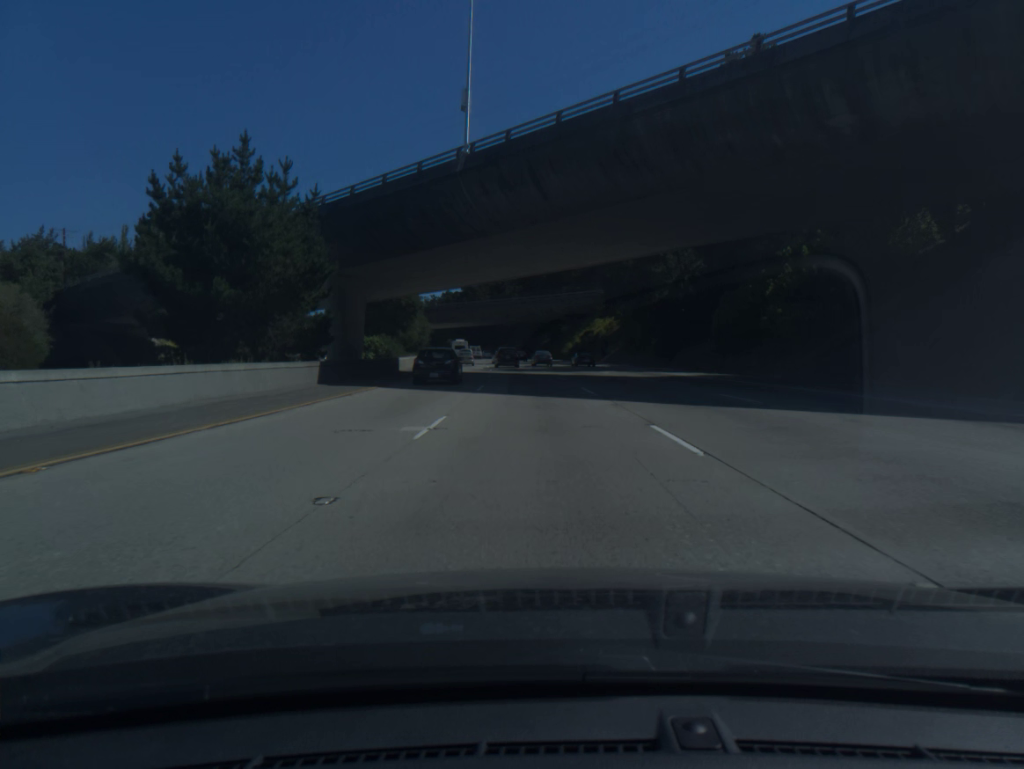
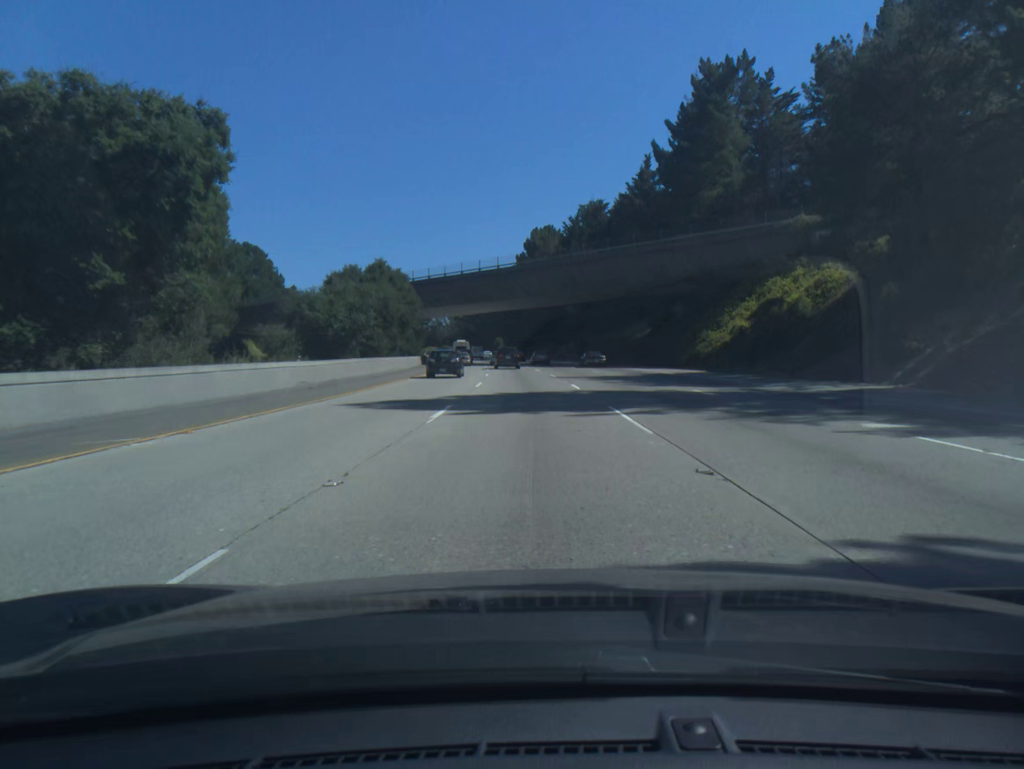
(-2.7, +69.6) m; -5°
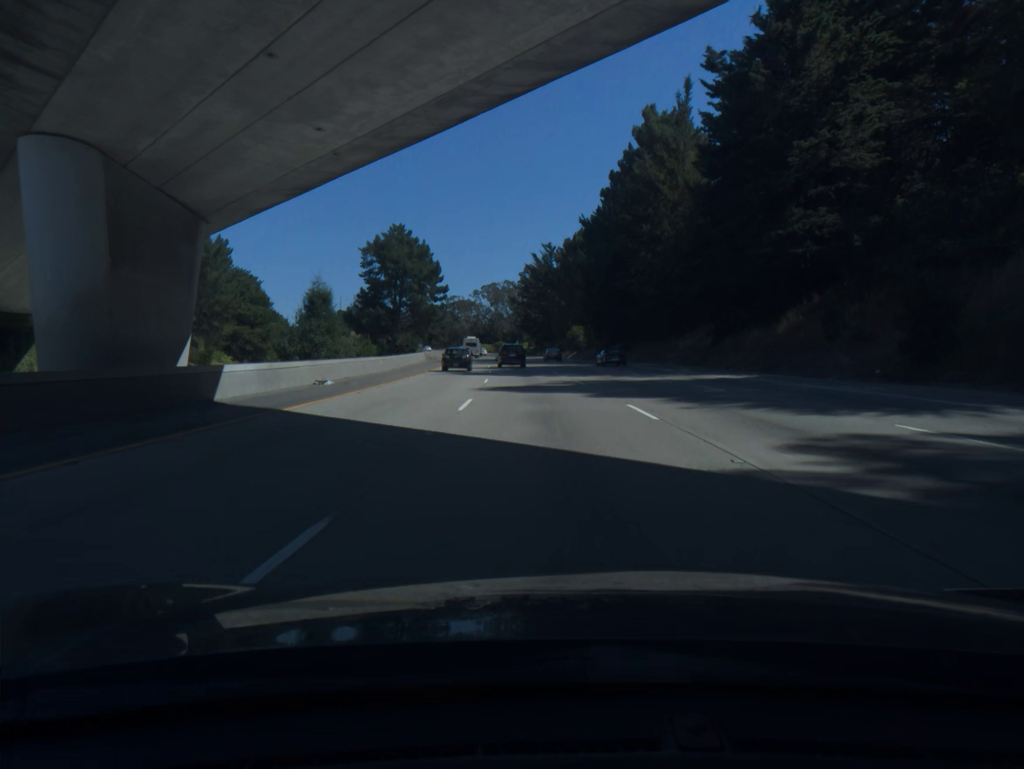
(-4.8, +85.8) m; -6°
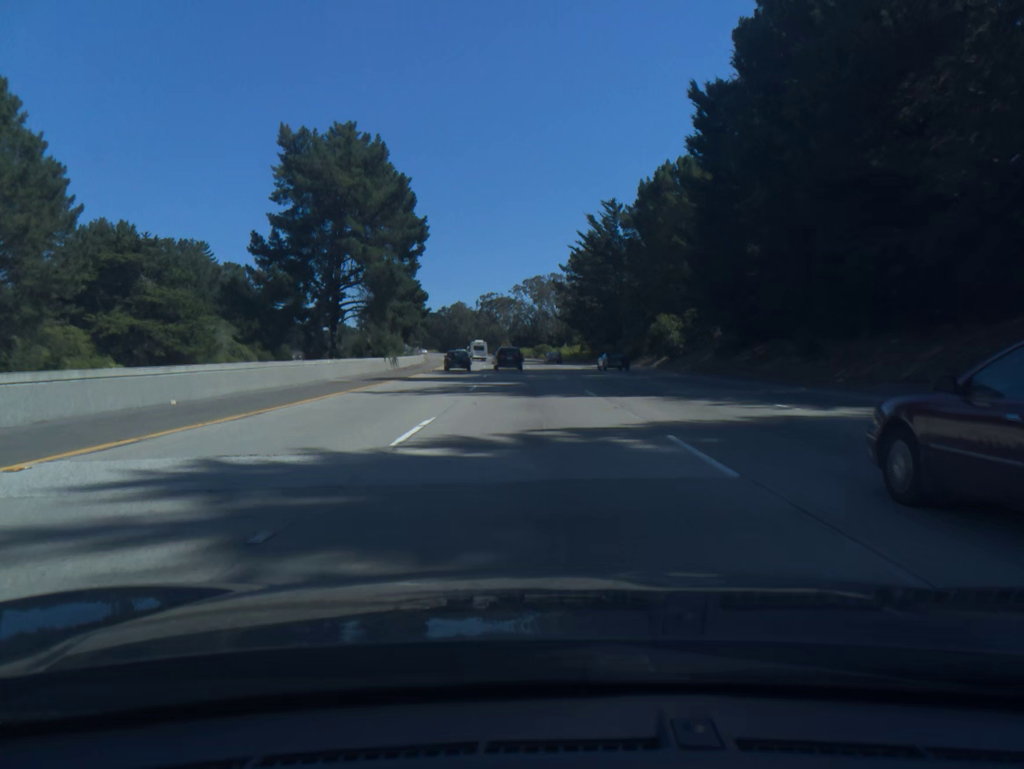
(-1.4, +50.0) m; -3°
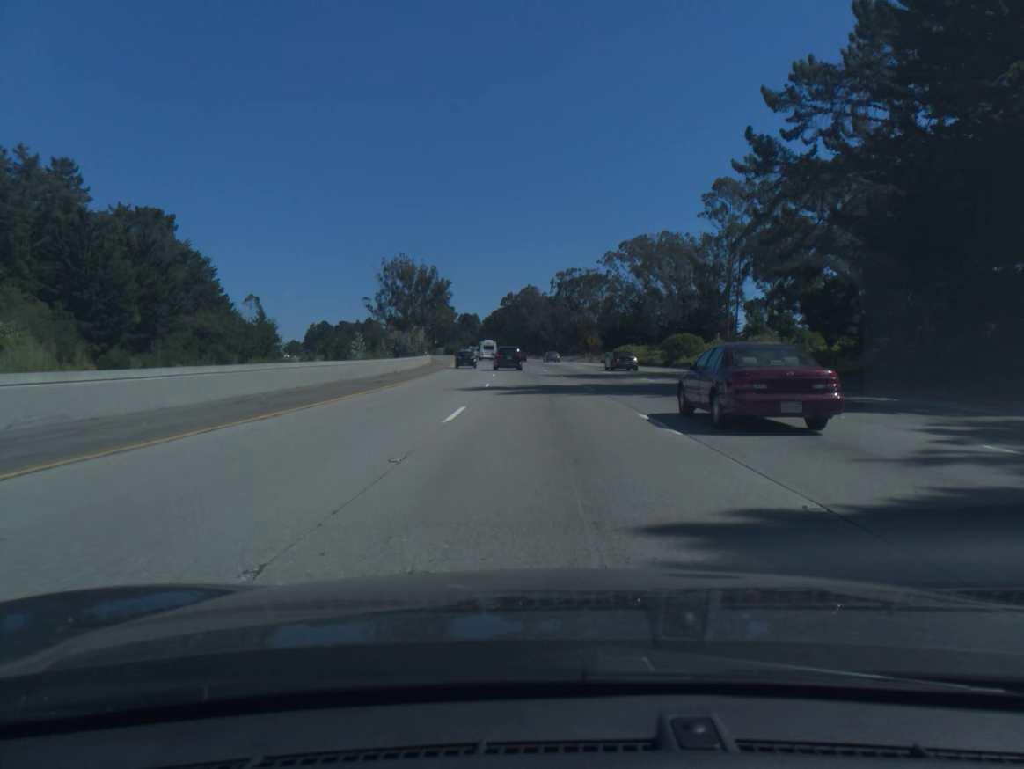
(-4.7, +83.2) m; -6°
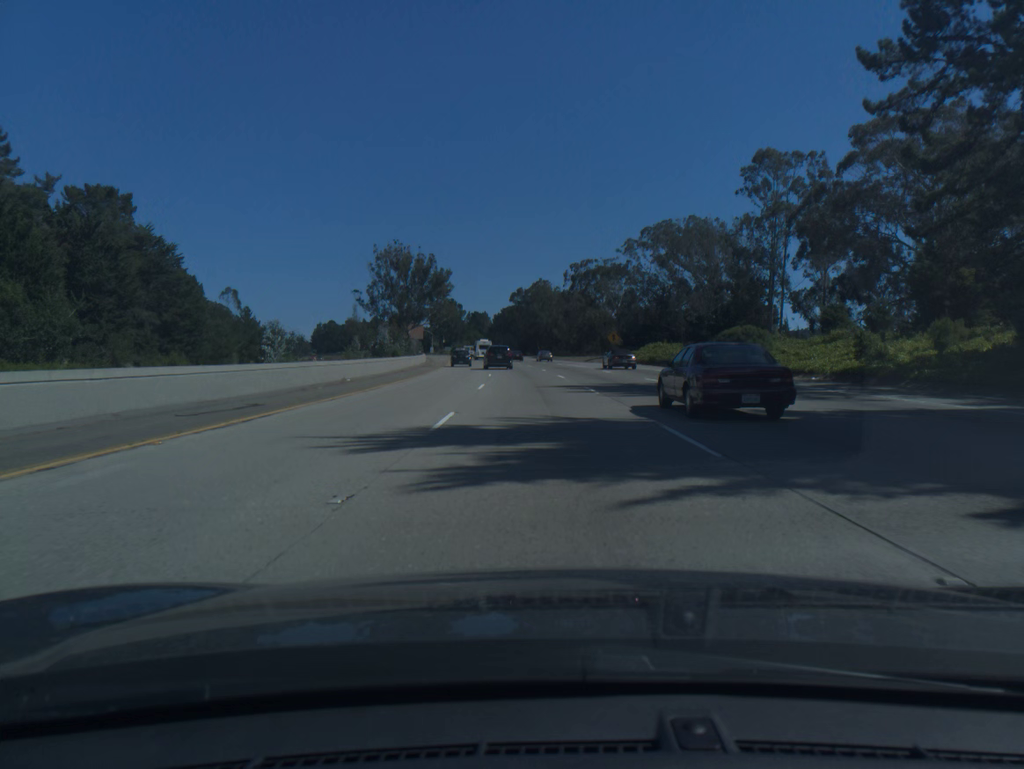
(-0.1, +16.7) m; -1°
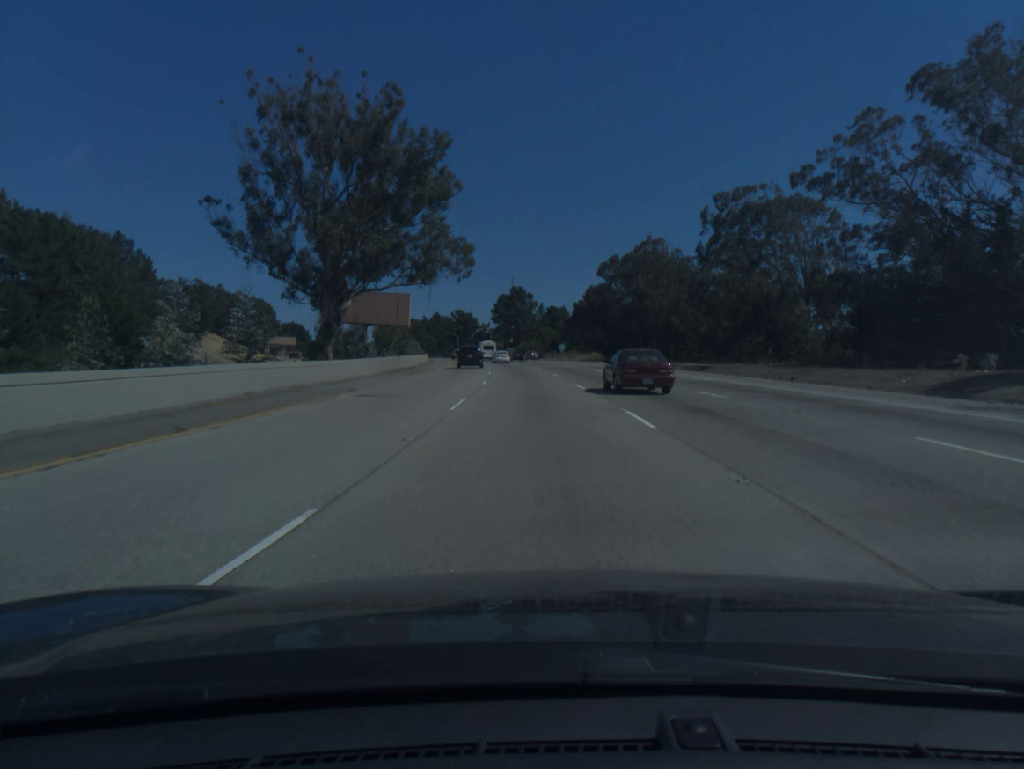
(-4.1, +83.0) m; -6°
